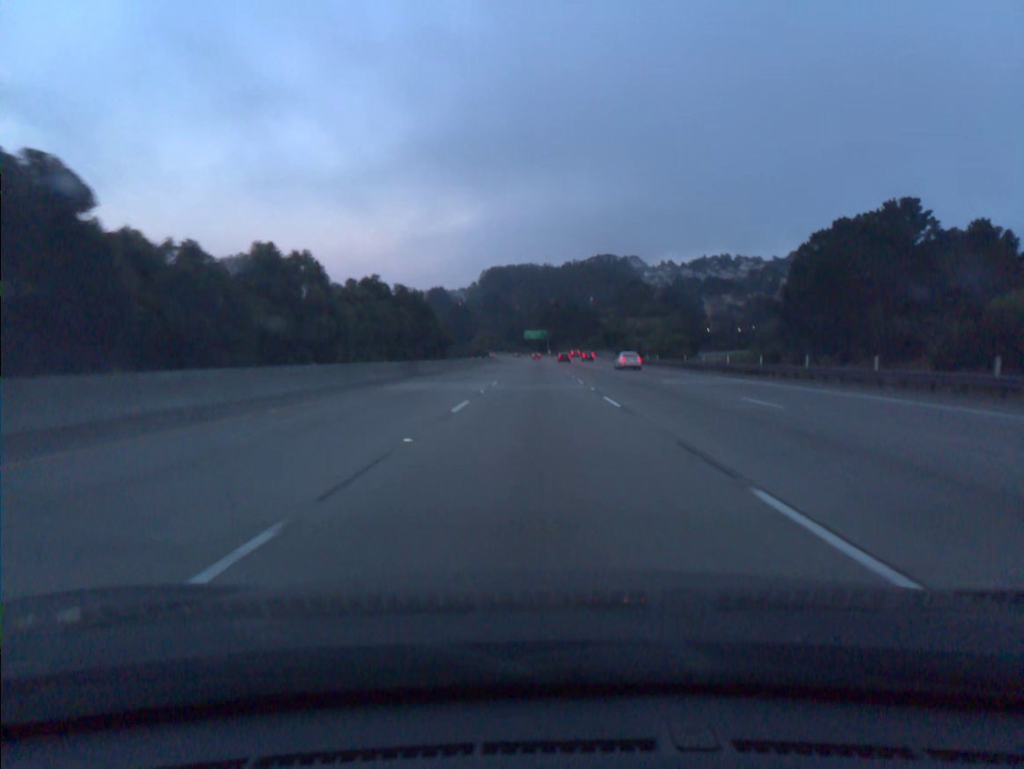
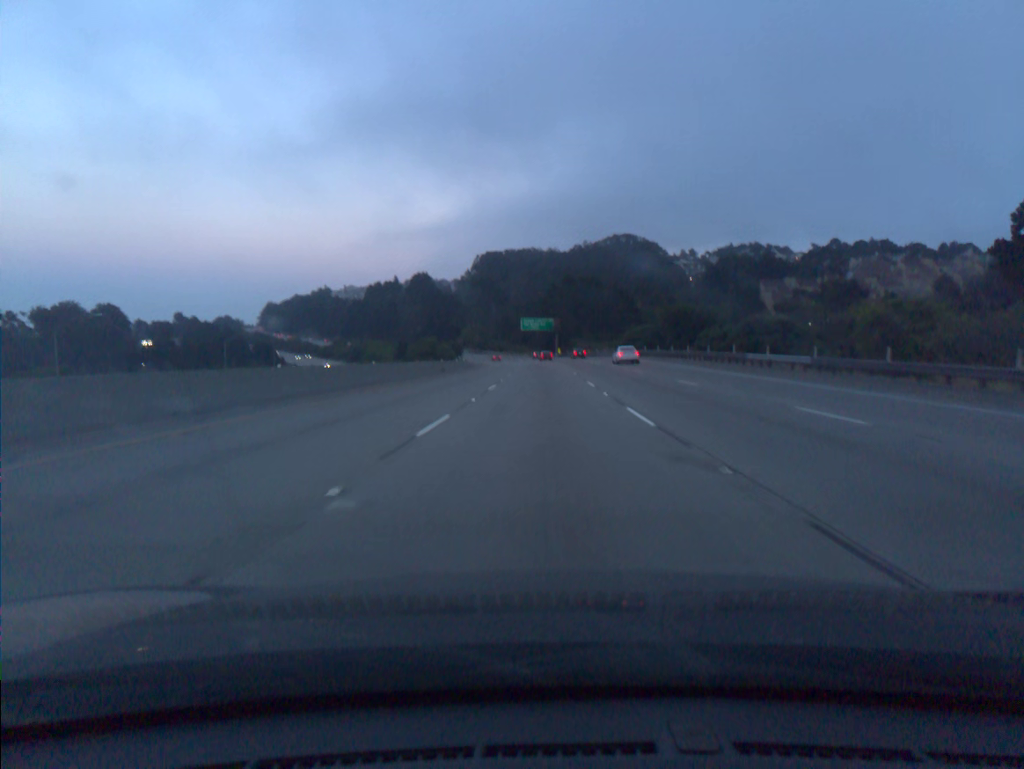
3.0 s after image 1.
(-0.3, +92.1) m; 0°
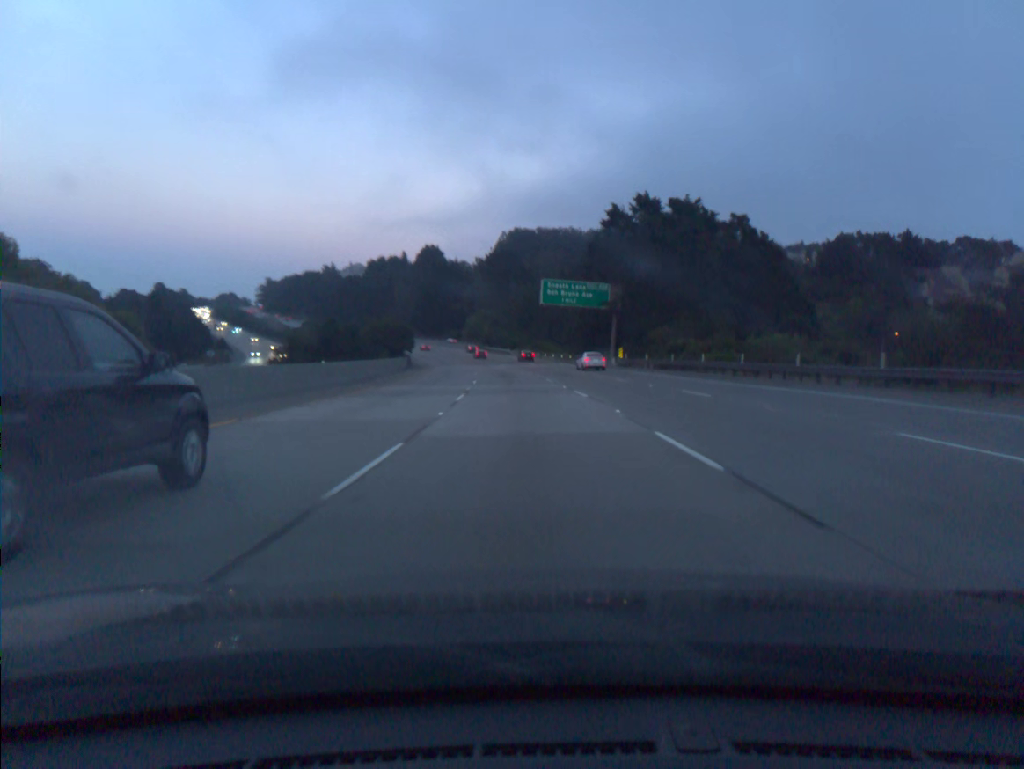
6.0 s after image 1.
(-0.6, +92.5) m; -2°
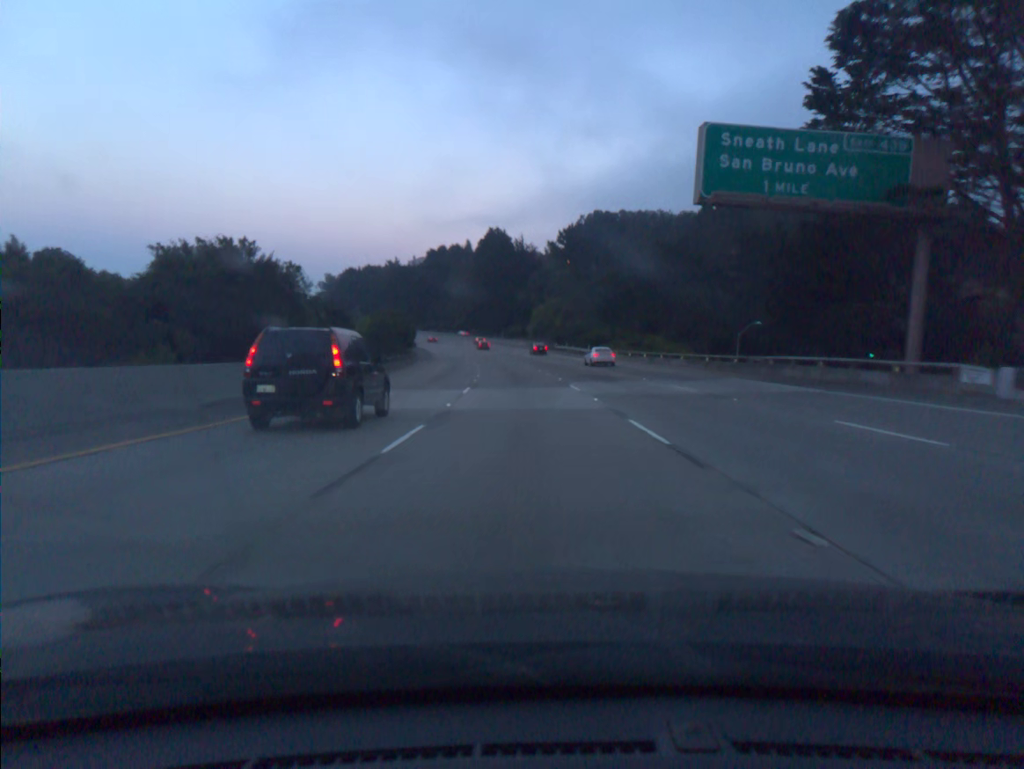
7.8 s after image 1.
(-2.6, +55.5) m; -5°
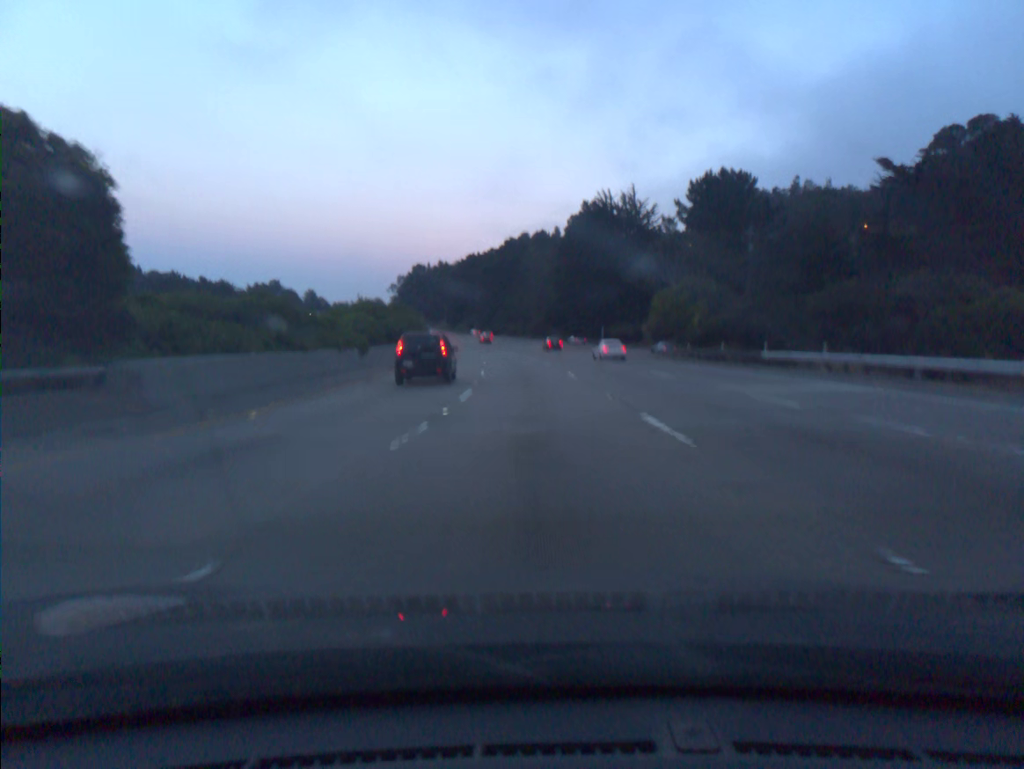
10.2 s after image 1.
(-4.5, +73.7) m; -7°
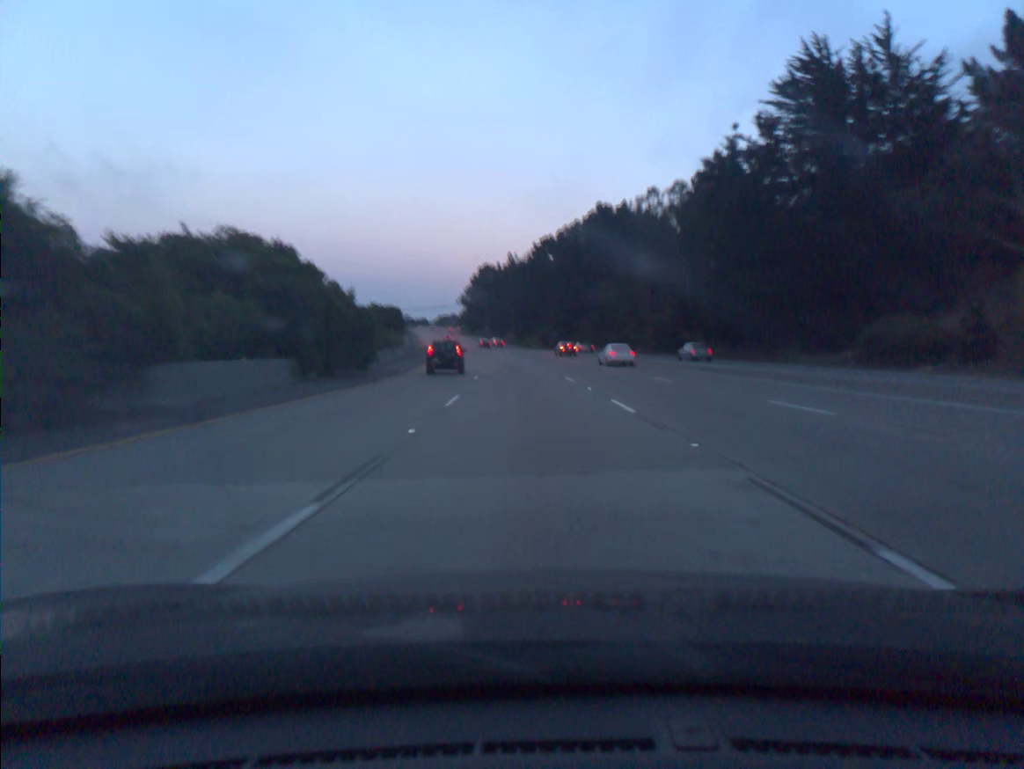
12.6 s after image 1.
(-4.0, +73.1) m; -6°
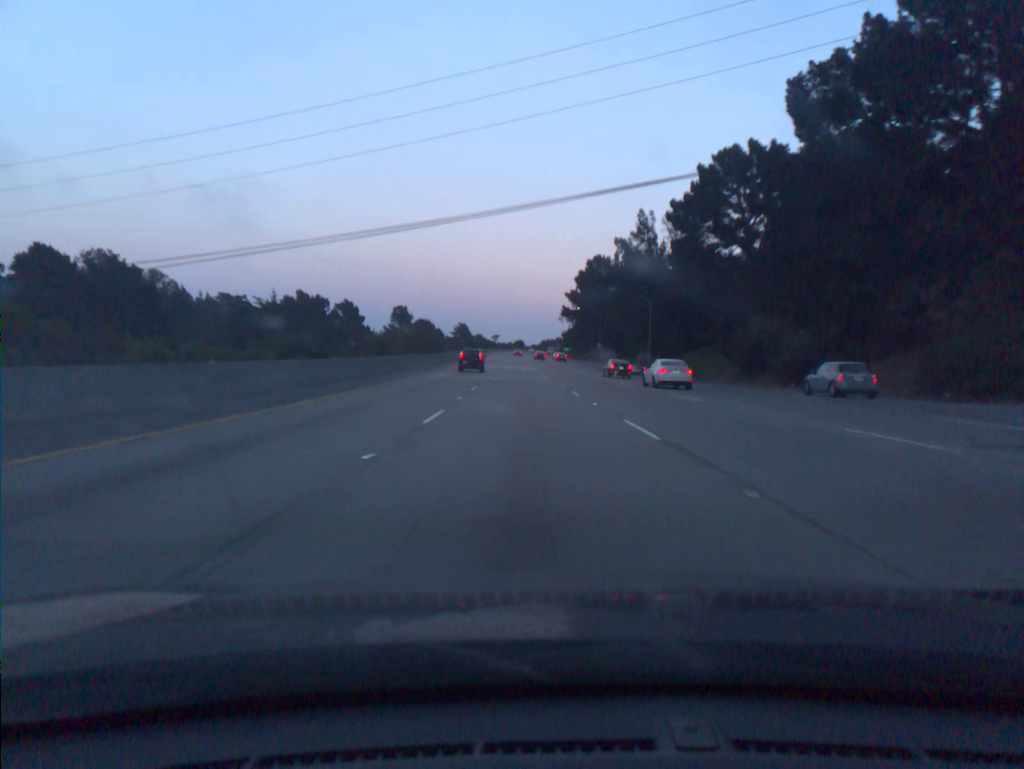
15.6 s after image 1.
(-6.5, +90.5) m; -8°
